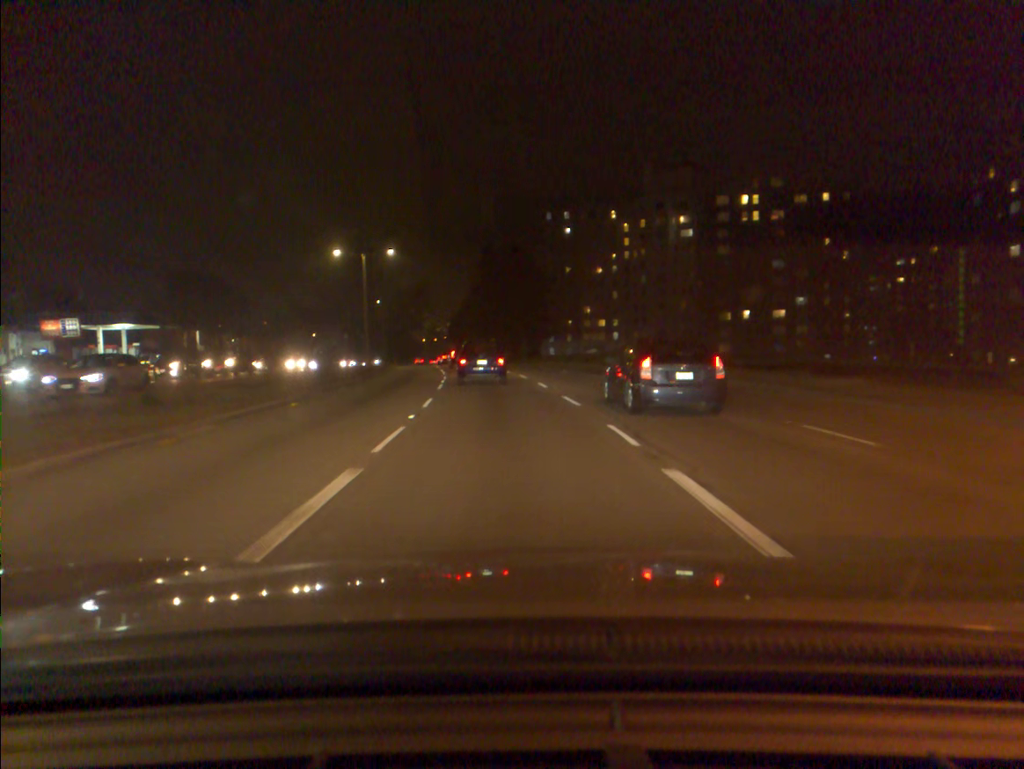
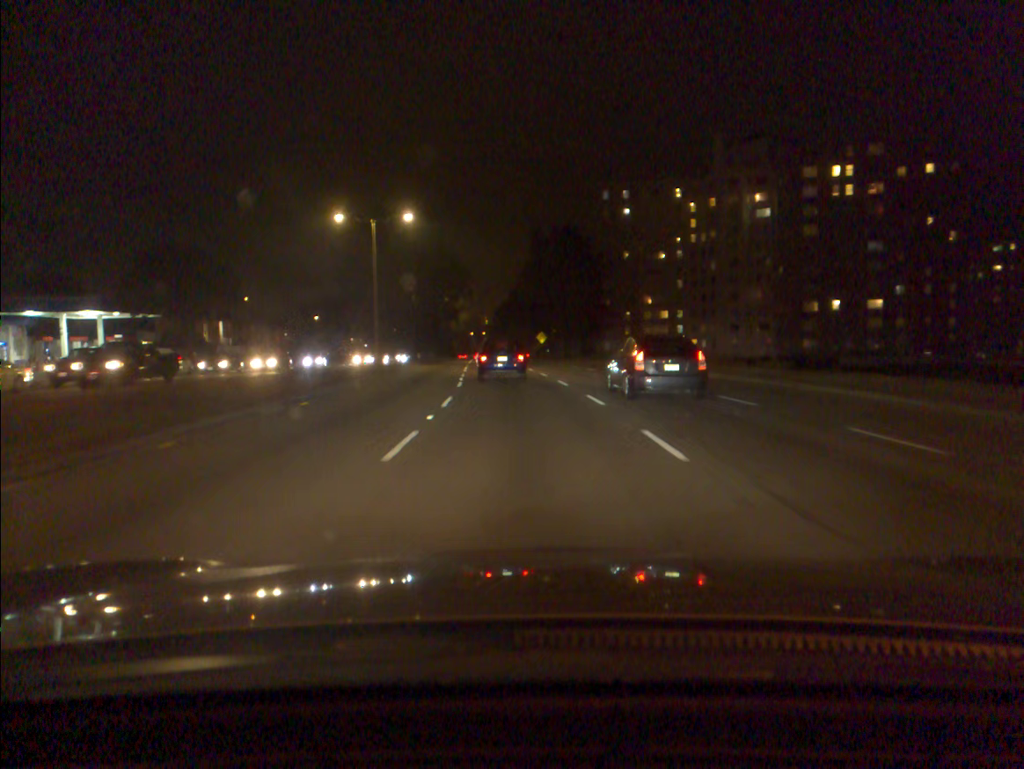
(-0.5, +15.6) m; -4°
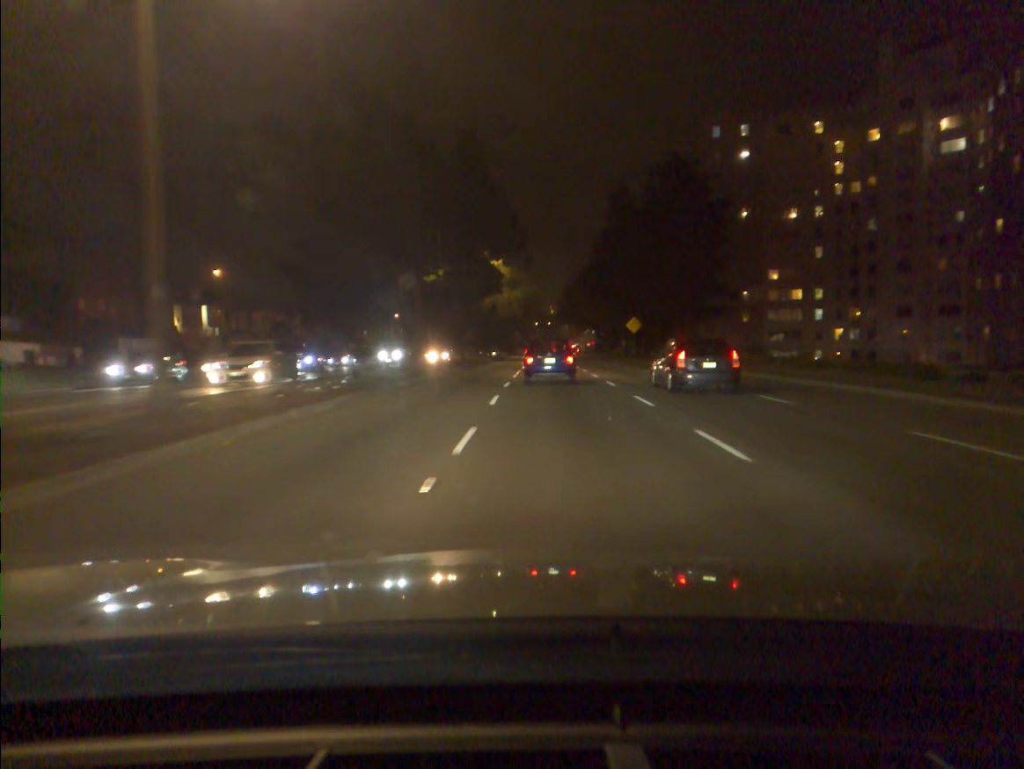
(-1.8, +36.5) m; -5°
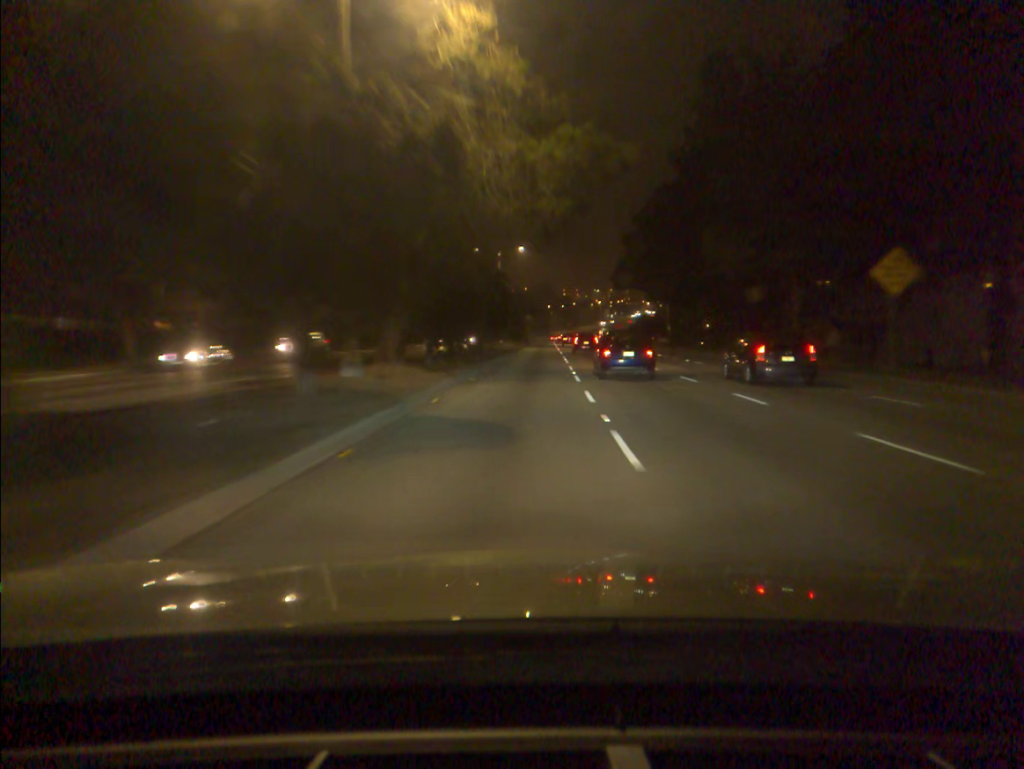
(-1.2, +53.0) m; -1°
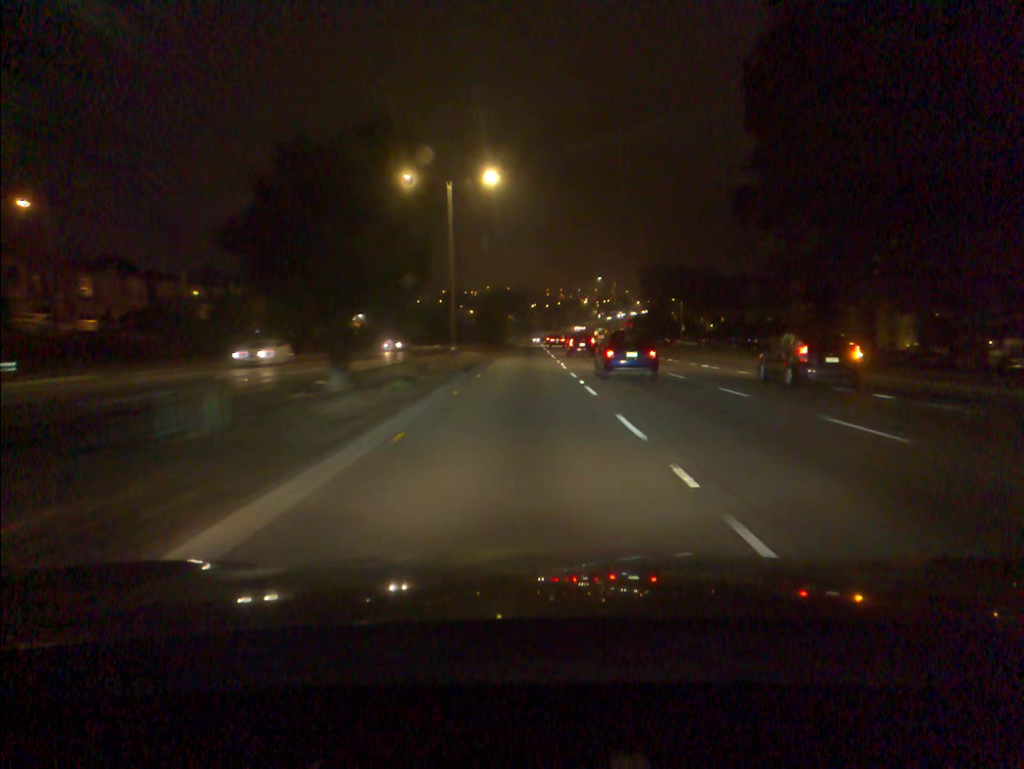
(+0.4, +35.0) m; +1°
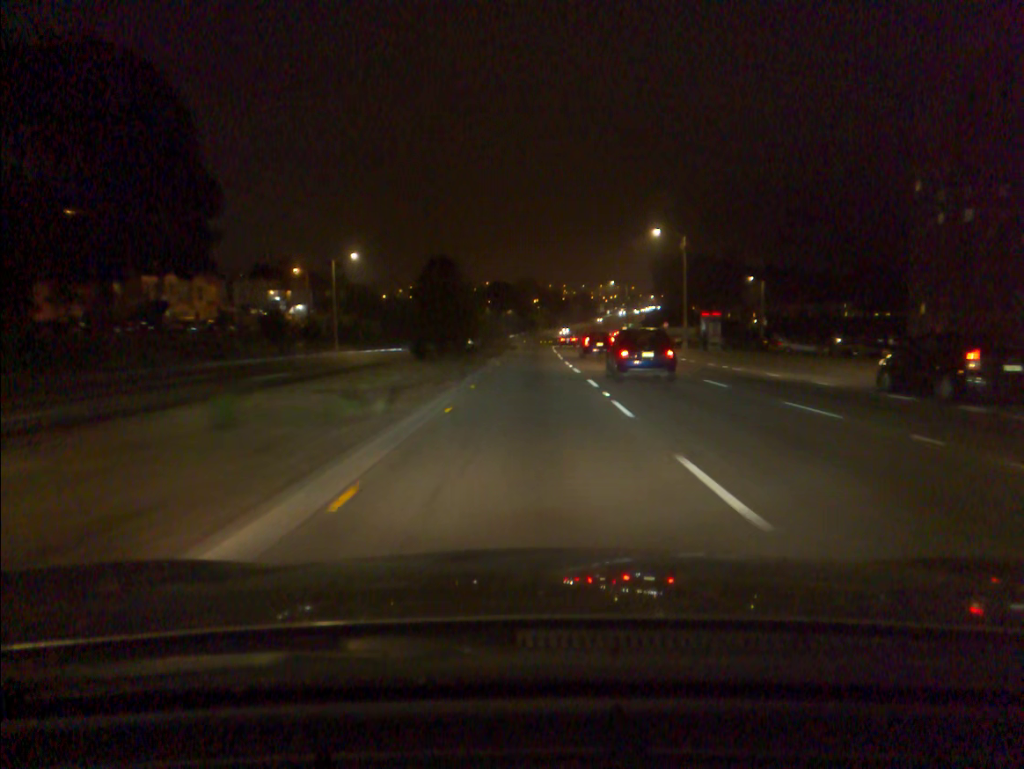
(+0.1, +49.2) m; 0°
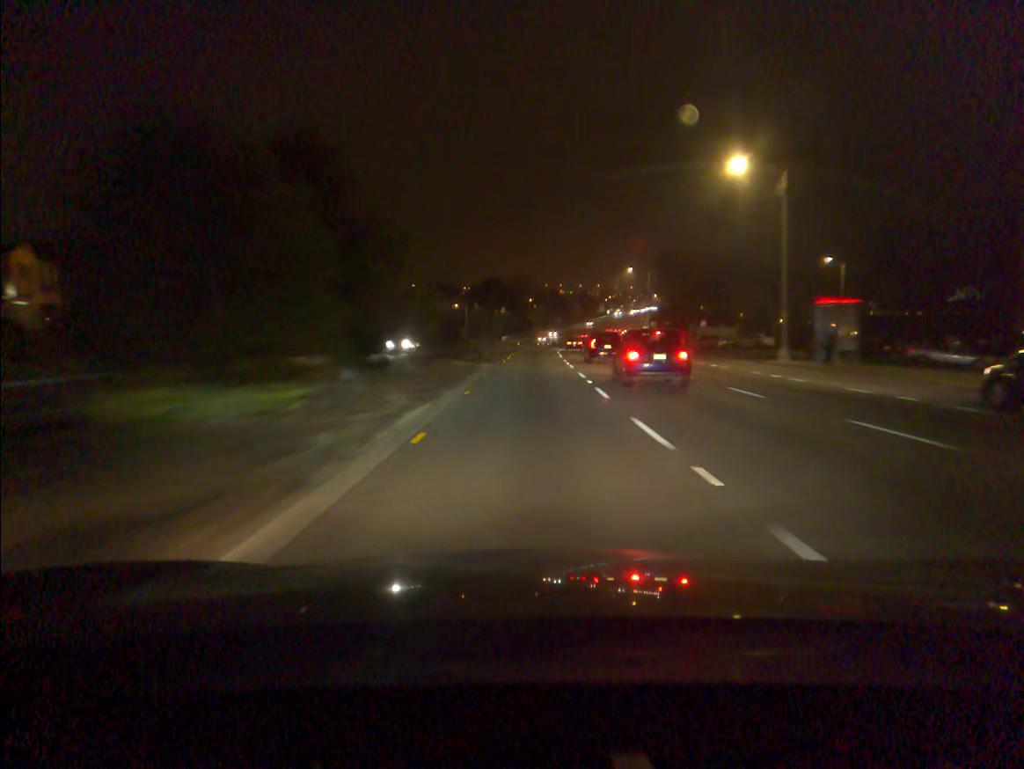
(+0.1, +25.4) m; 0°
